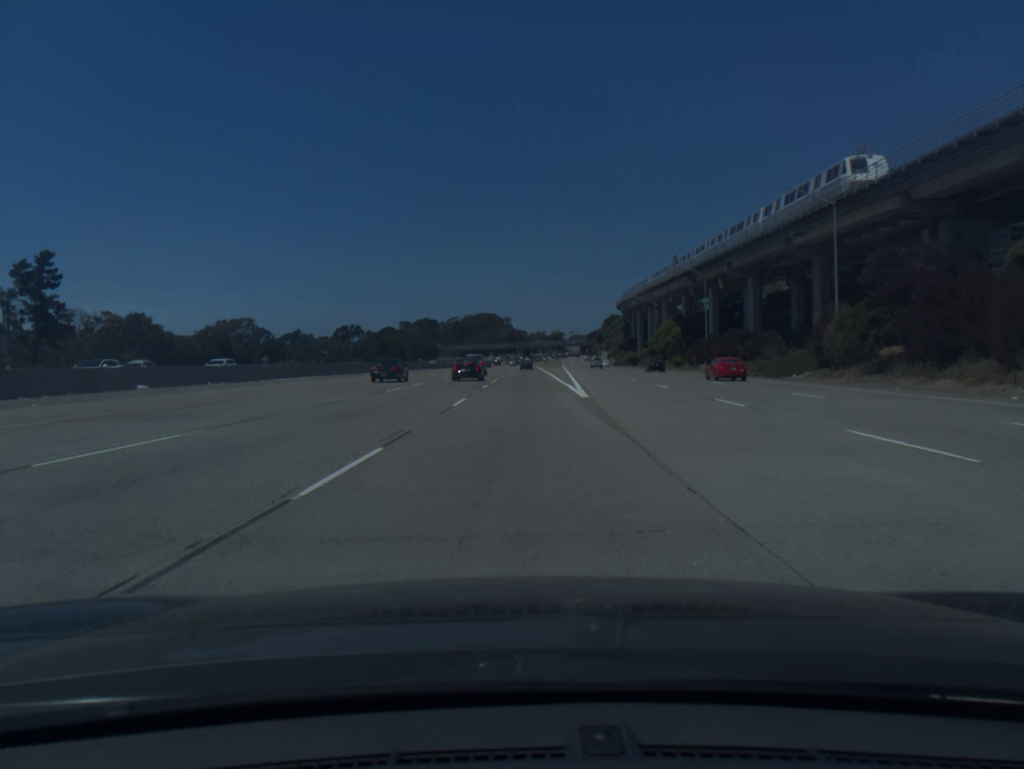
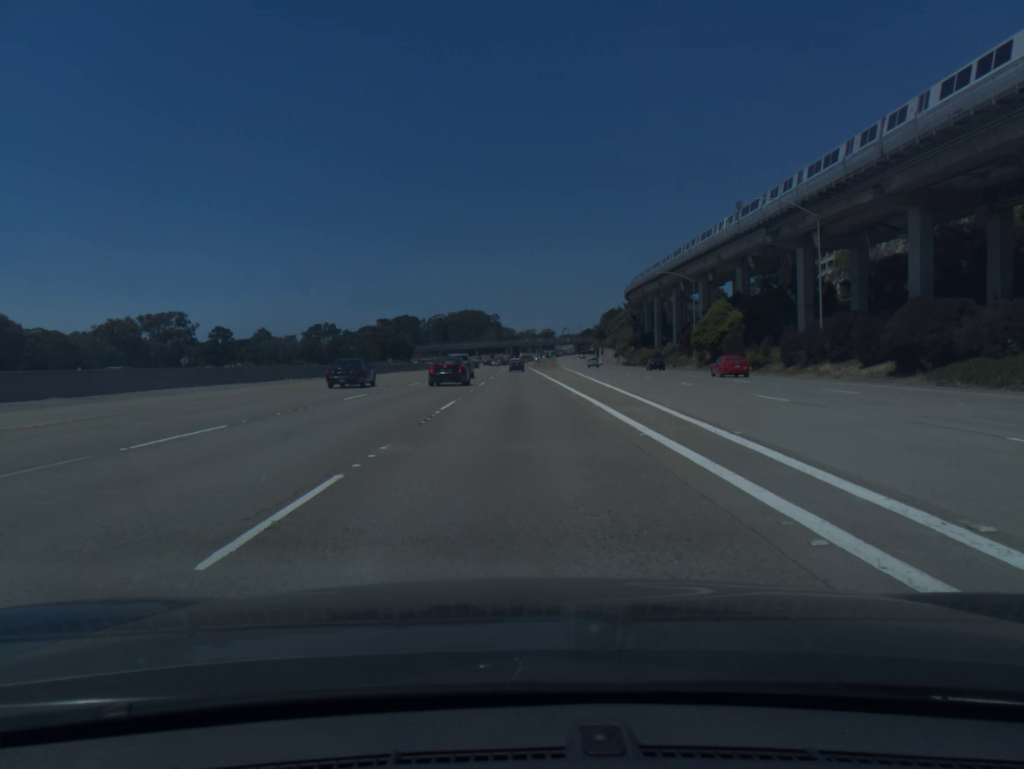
(+0.3, +41.8) m; +1°
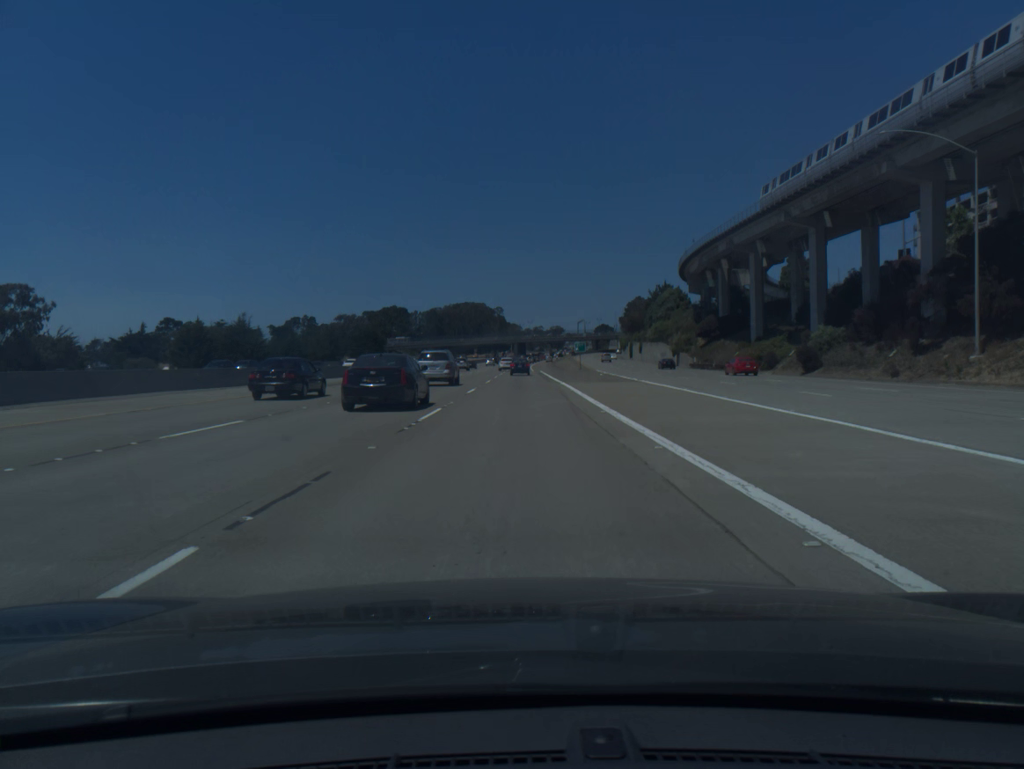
(+0.1, +67.6) m; 0°
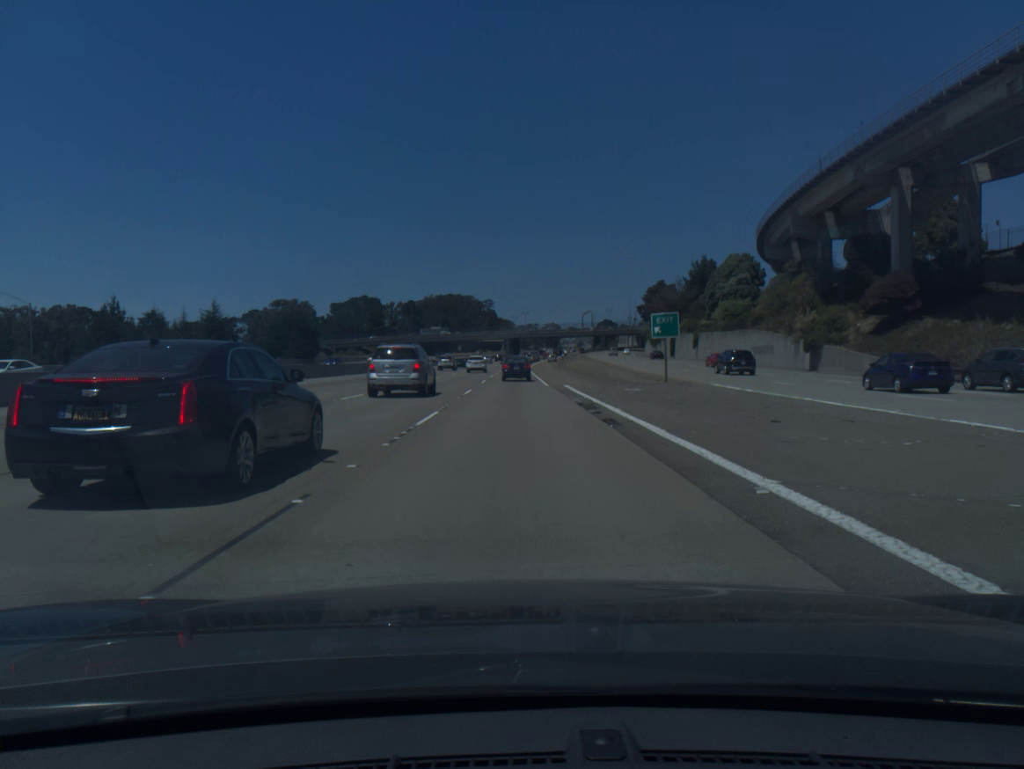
(0.0, +60.2) m; 0°
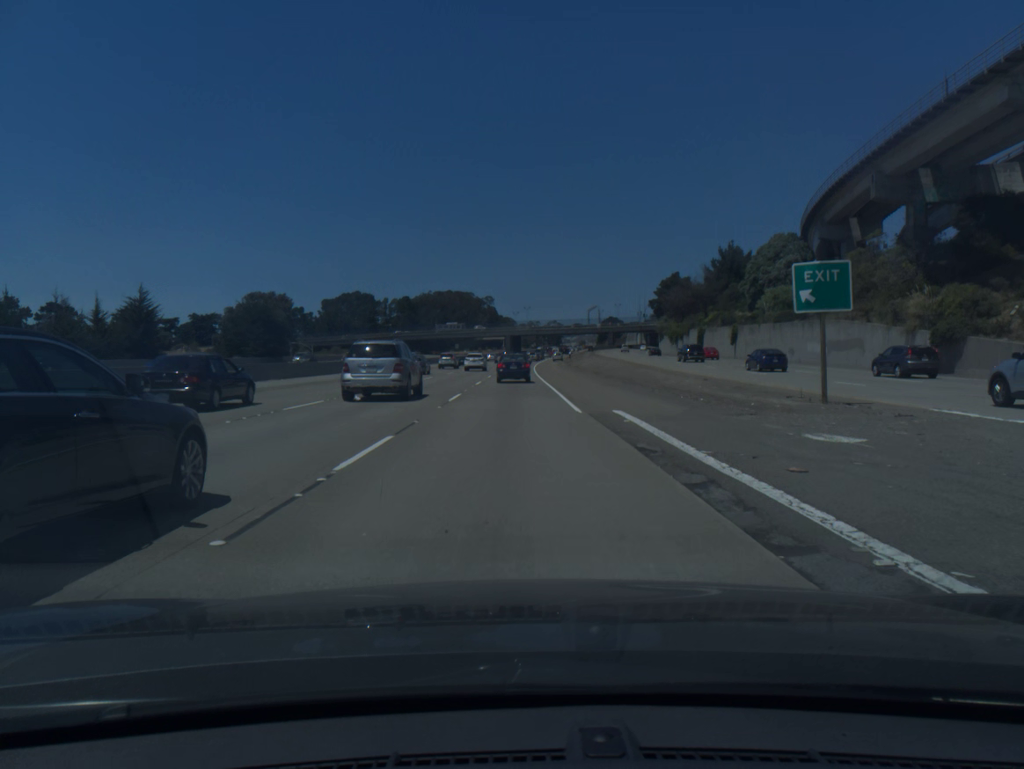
(0.0, +20.6) m; 0°
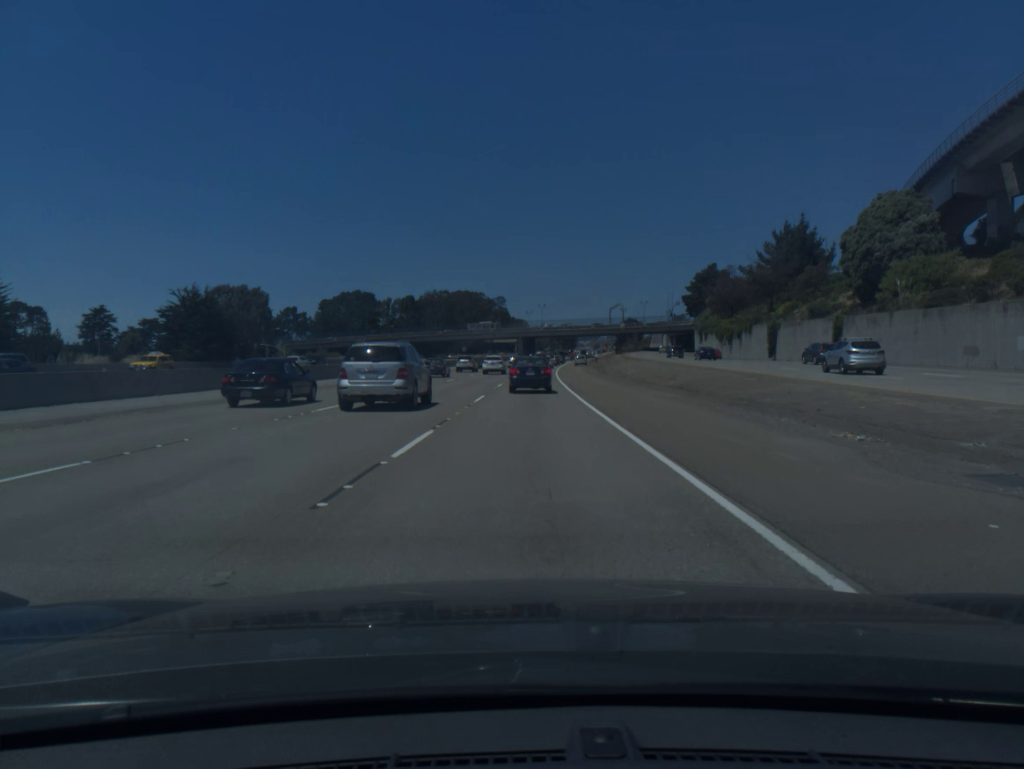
(-0.2, +27.6) m; -1°
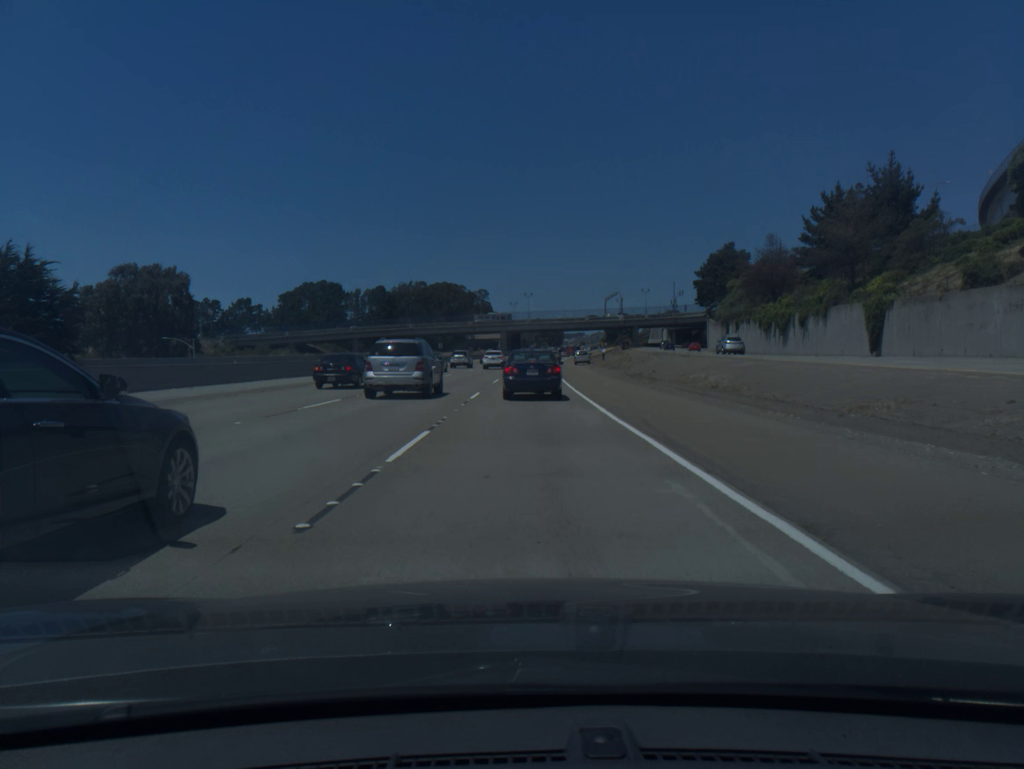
(+0.3, +30.4) m; +1°
